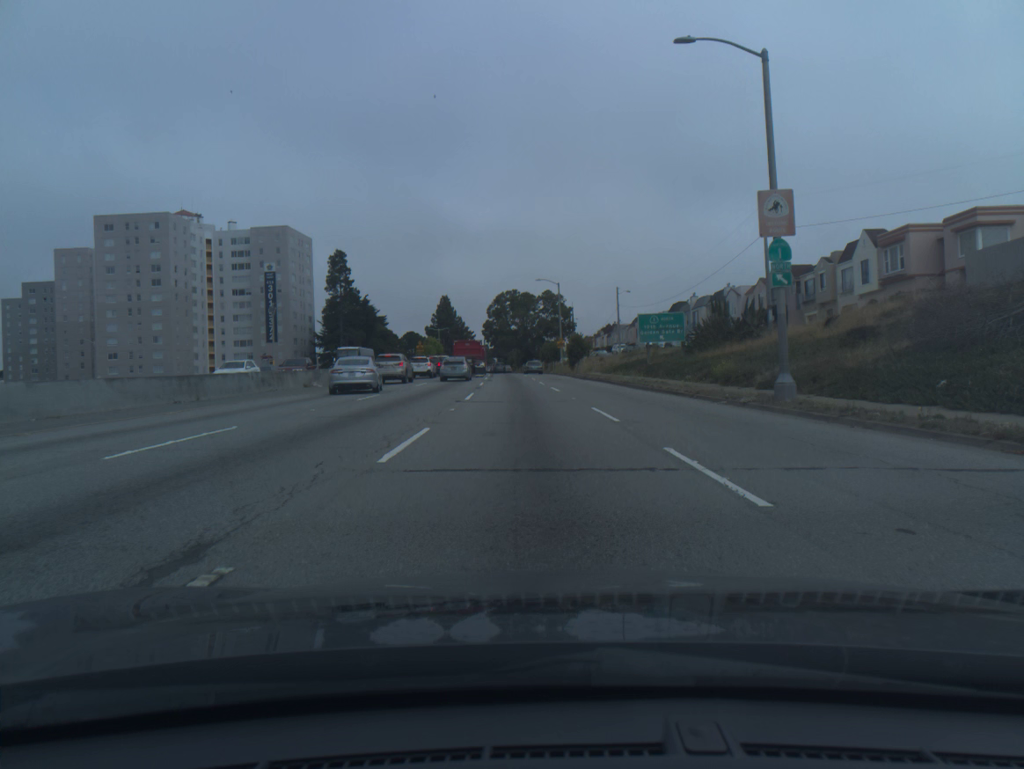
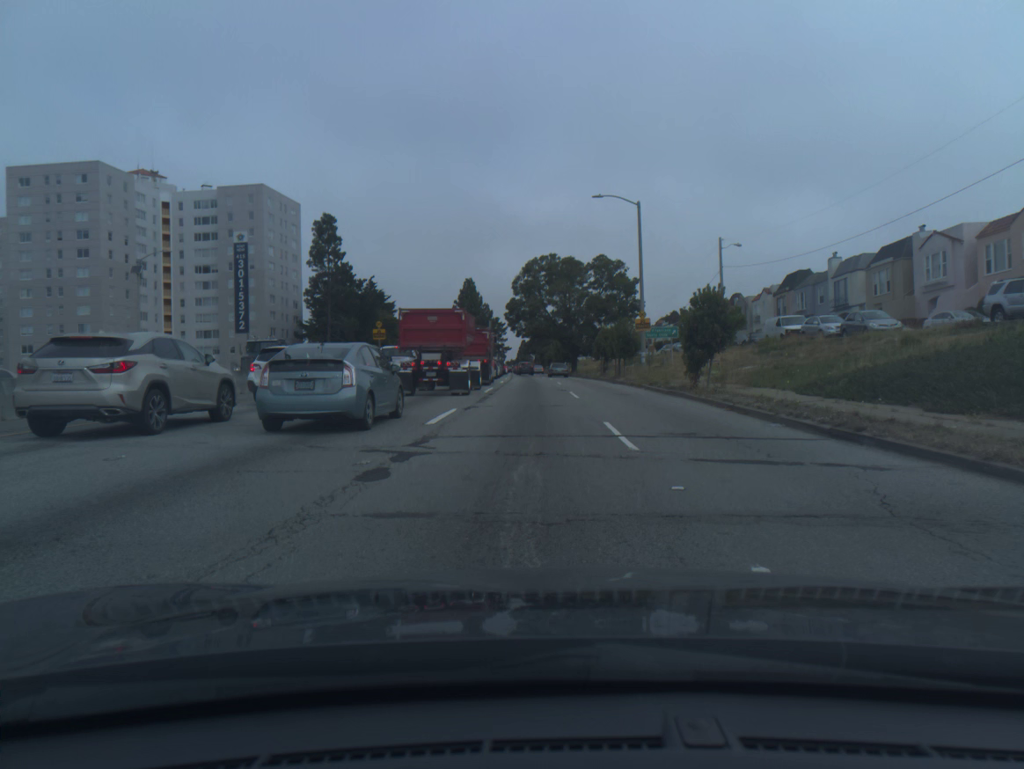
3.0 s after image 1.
(-1.2, +40.0) m; -3°
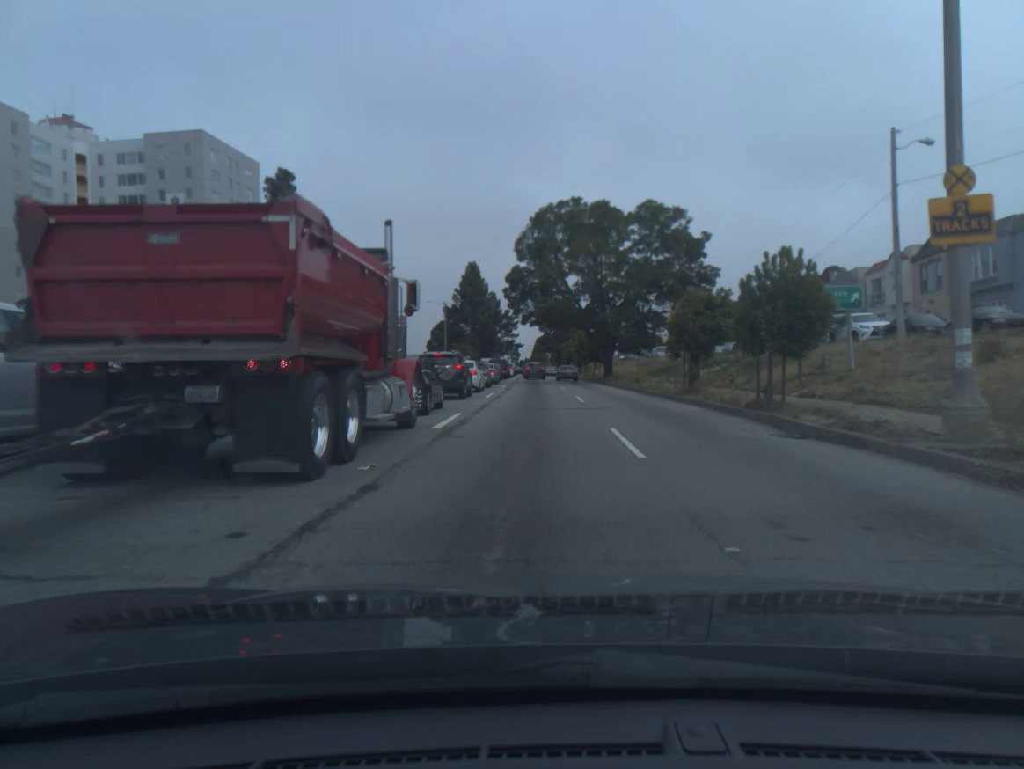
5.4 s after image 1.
(-0.2, +29.5) m; -1°
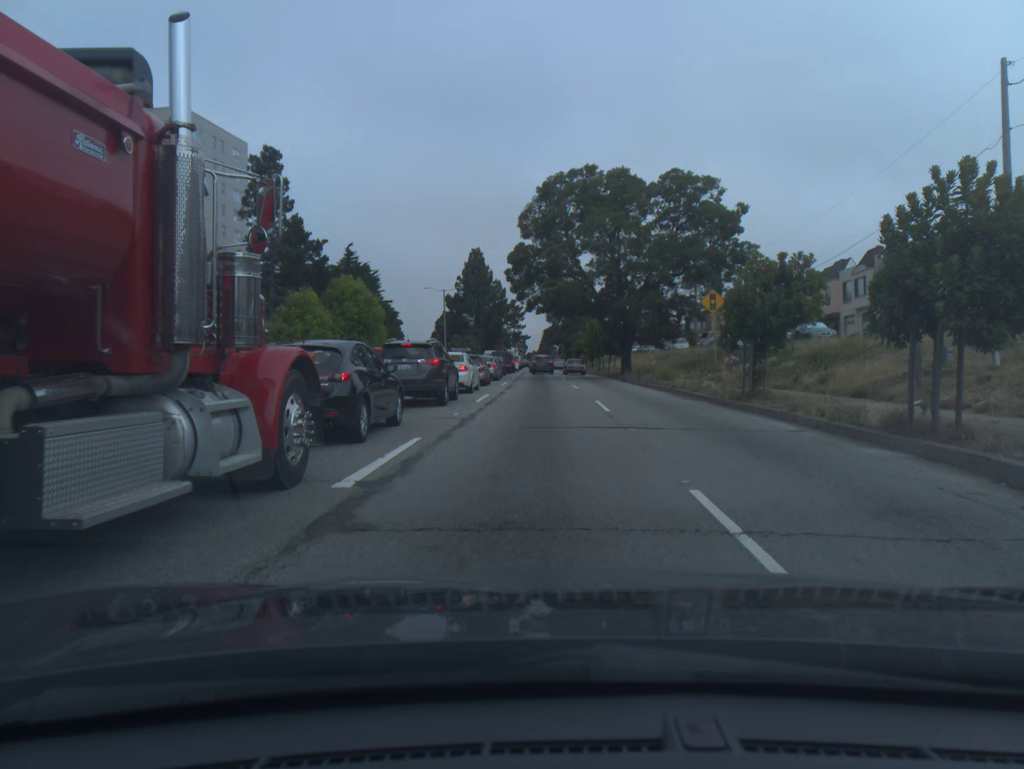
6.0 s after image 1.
(-0.1, +7.1) m; -1°
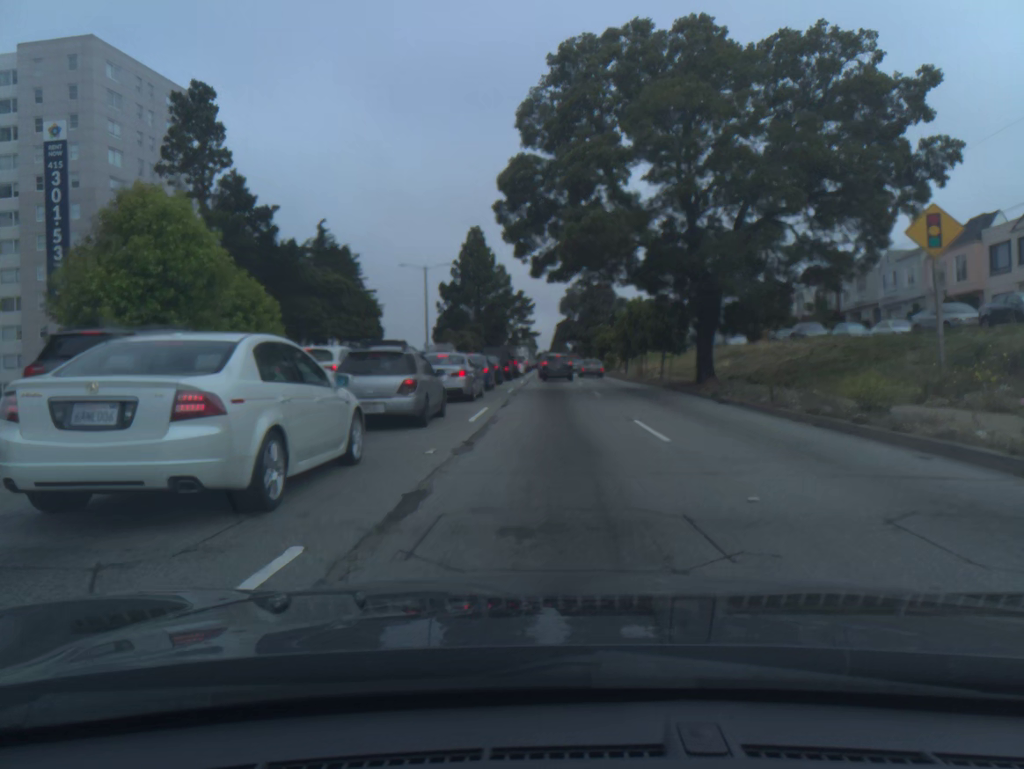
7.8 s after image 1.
(-0.3, +20.9) m; -1°
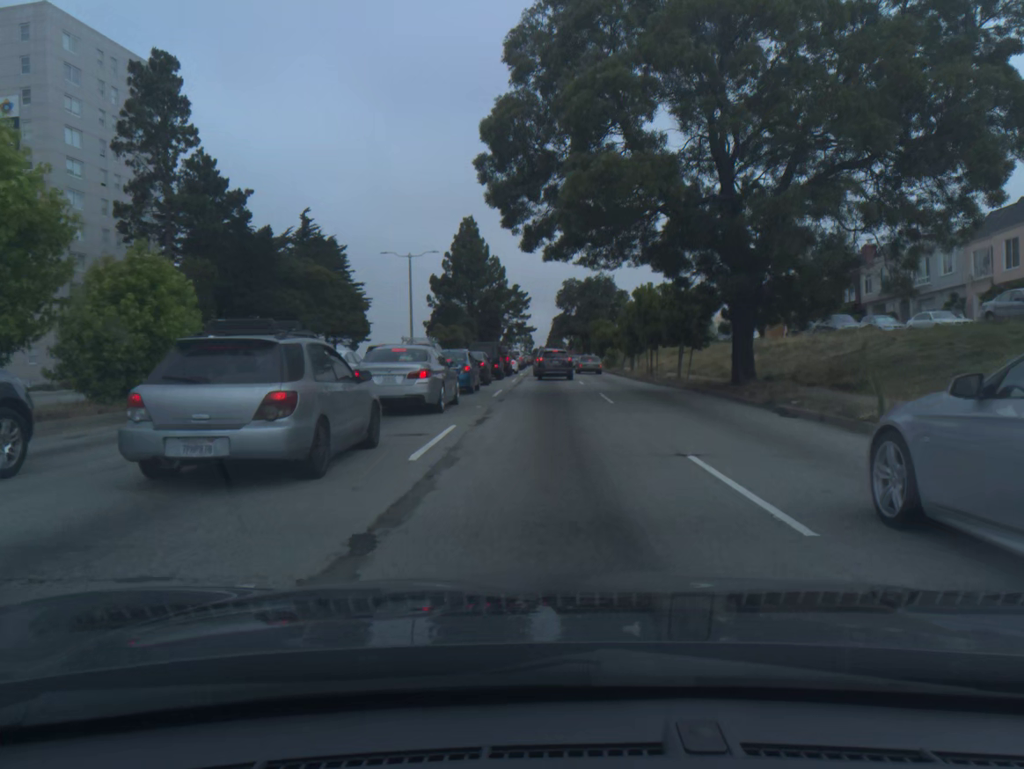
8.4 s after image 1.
(0.0, +6.5) m; 0°
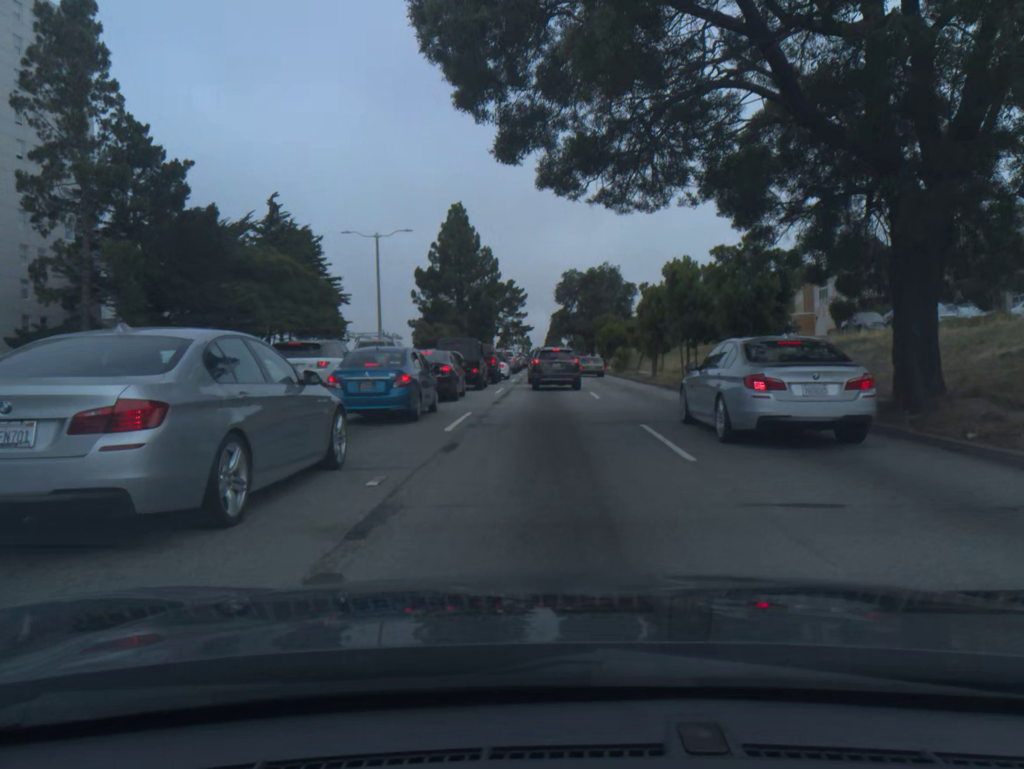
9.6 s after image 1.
(0.0, +11.1) m; 0°
